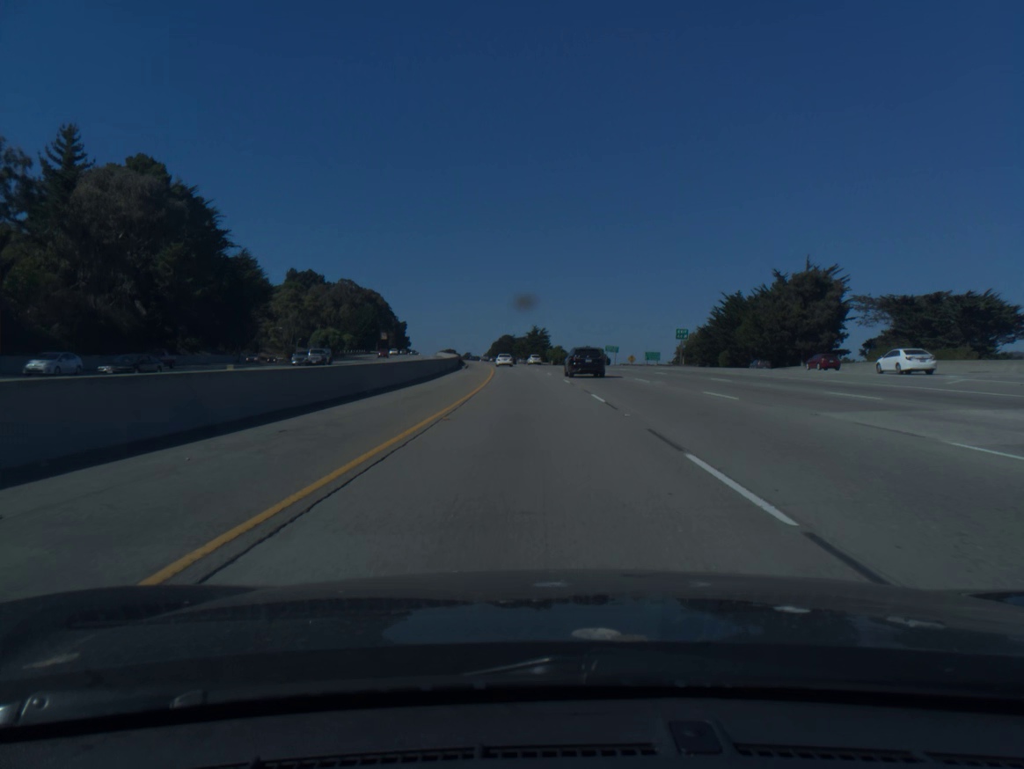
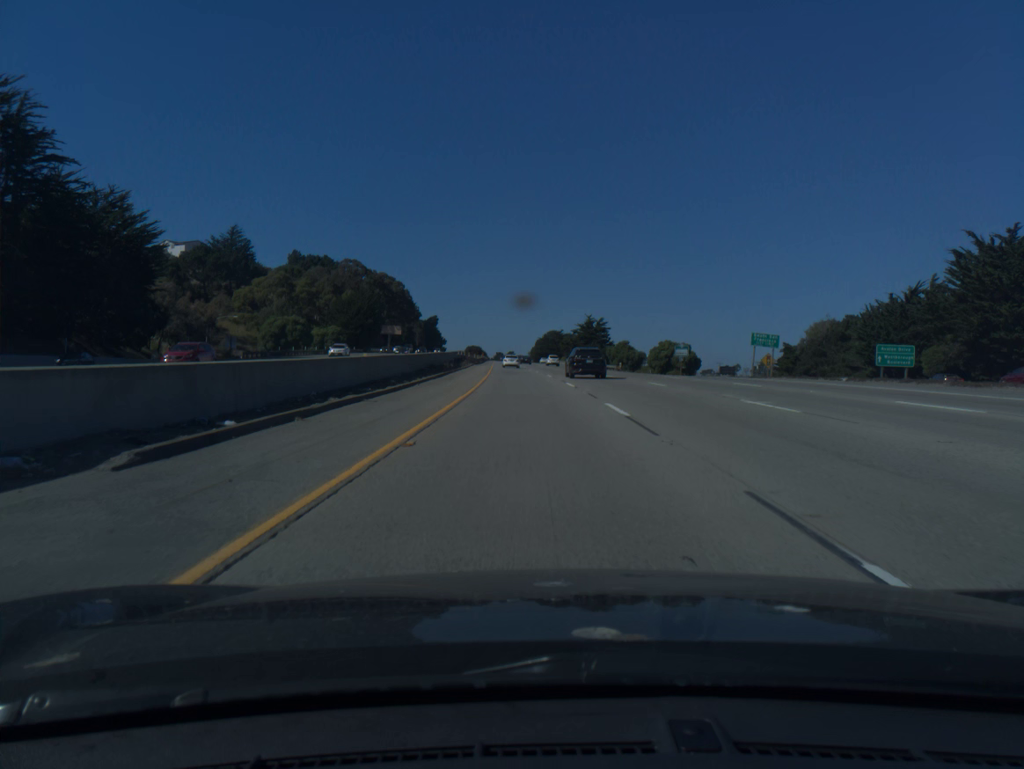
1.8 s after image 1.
(-1.9, +62.7) m; -4°
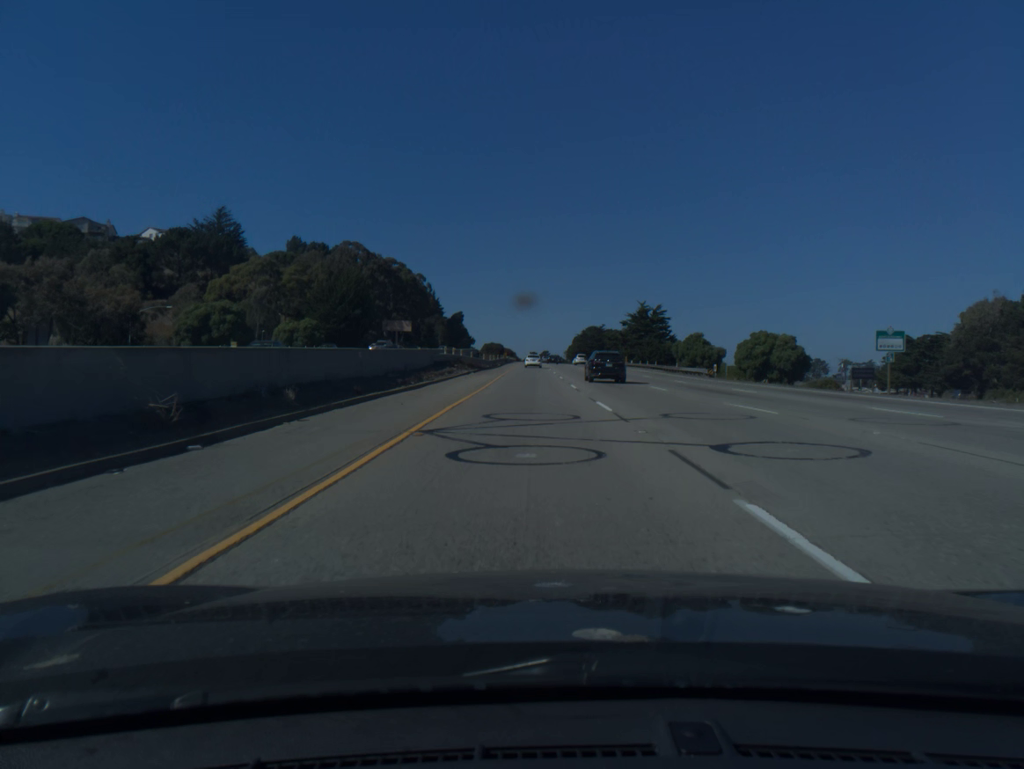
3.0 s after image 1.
(-0.9, +41.9) m; -2°
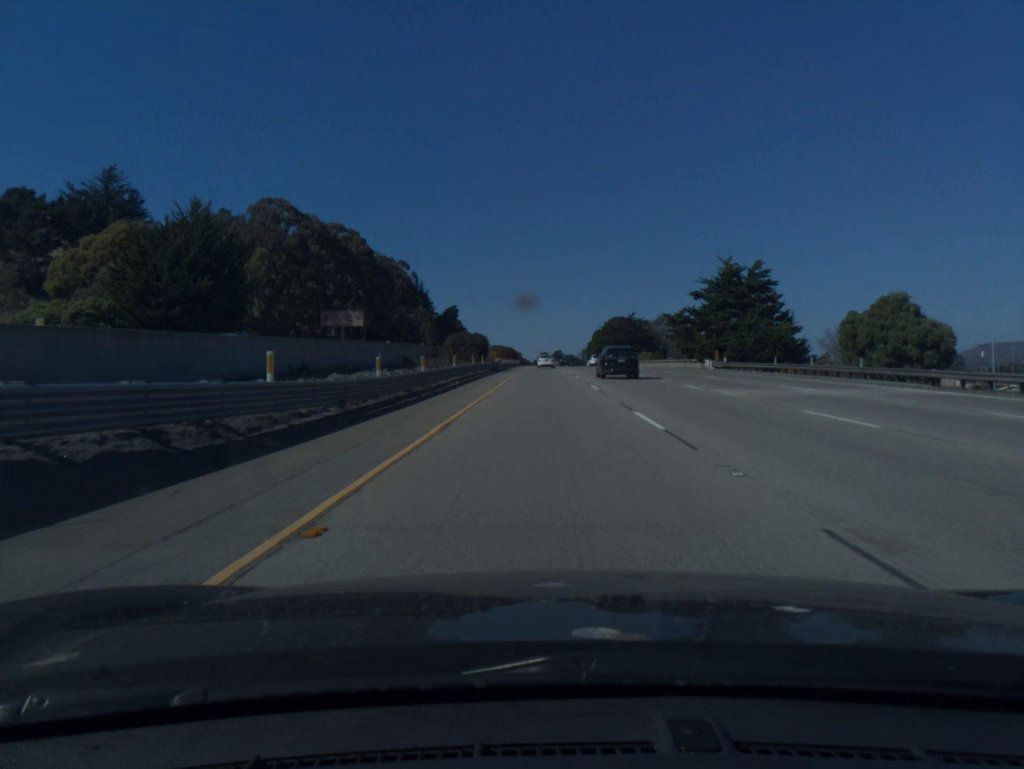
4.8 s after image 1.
(-1.0, +63.0) m; -1°
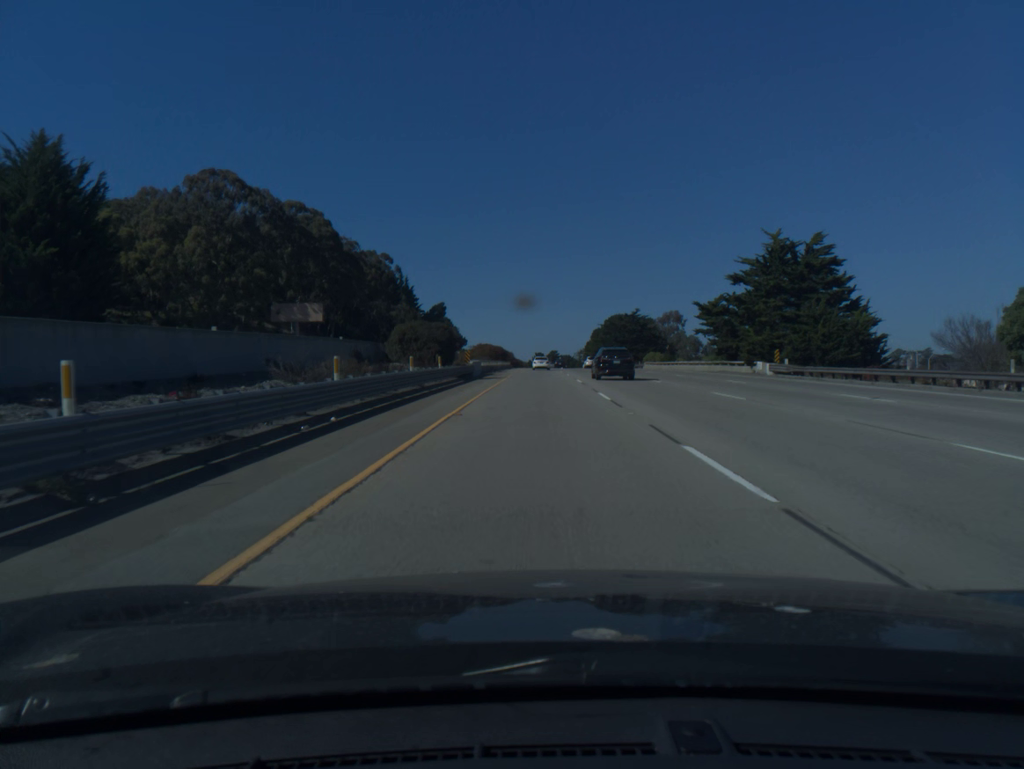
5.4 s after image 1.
(+0.1, +21.0) m; 0°
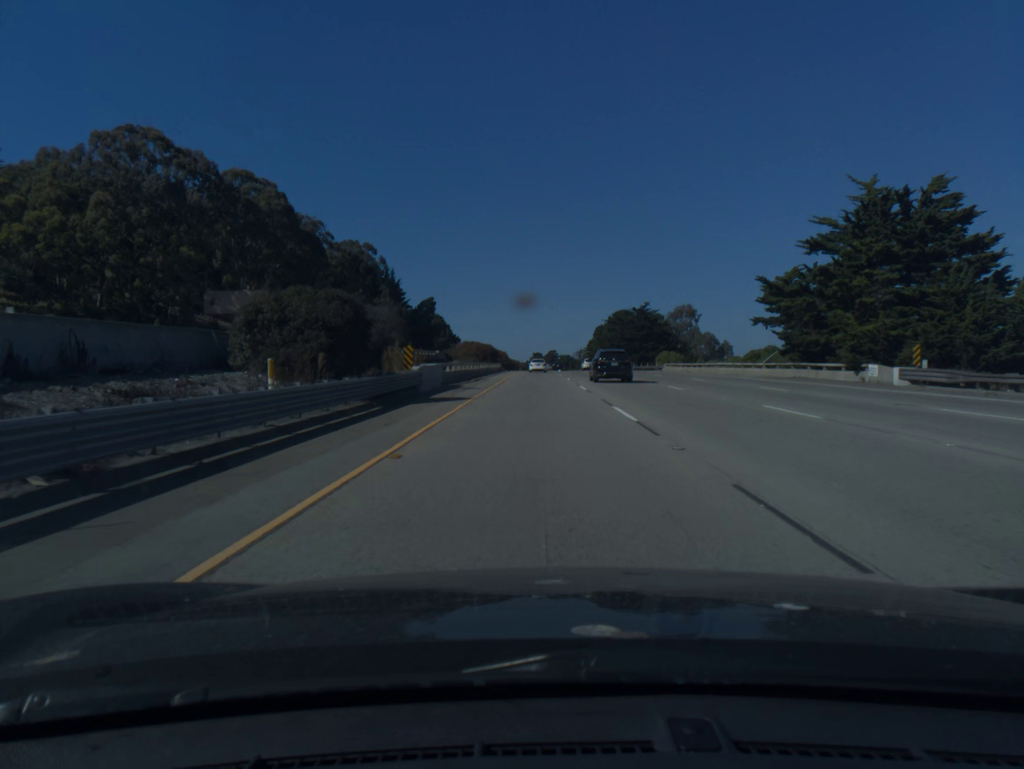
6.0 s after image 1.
(0.0, +21.0) m; 0°
